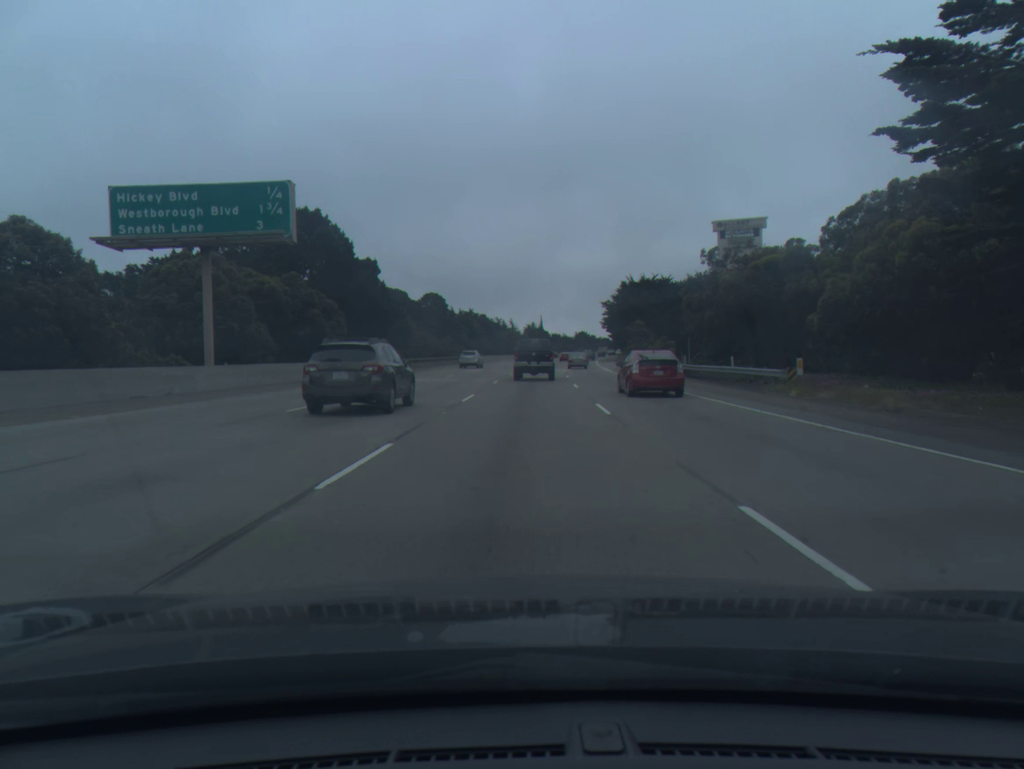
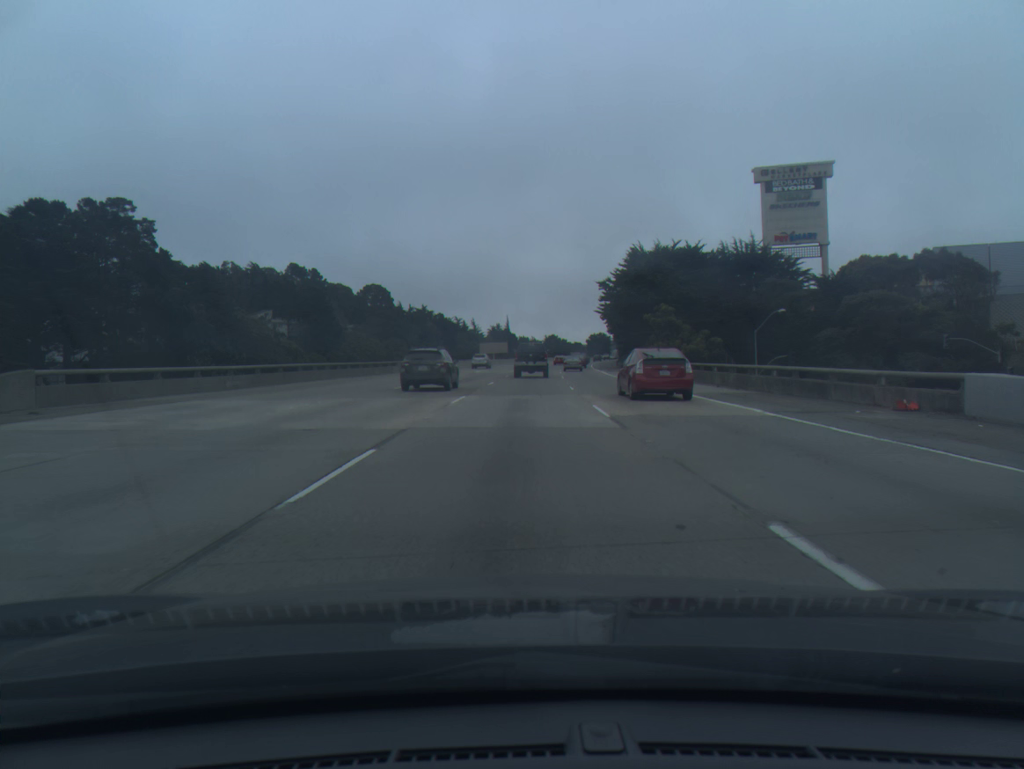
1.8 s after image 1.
(+1.0, +44.5) m; +3°
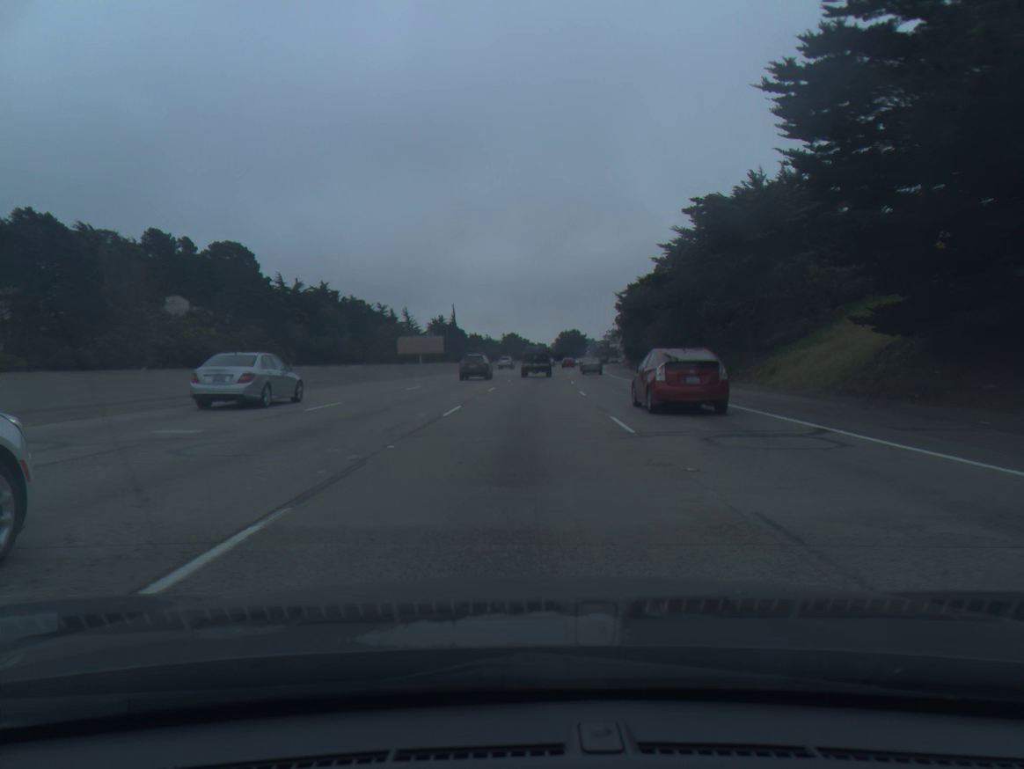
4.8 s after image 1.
(+2.3, +76.6) m; +3°
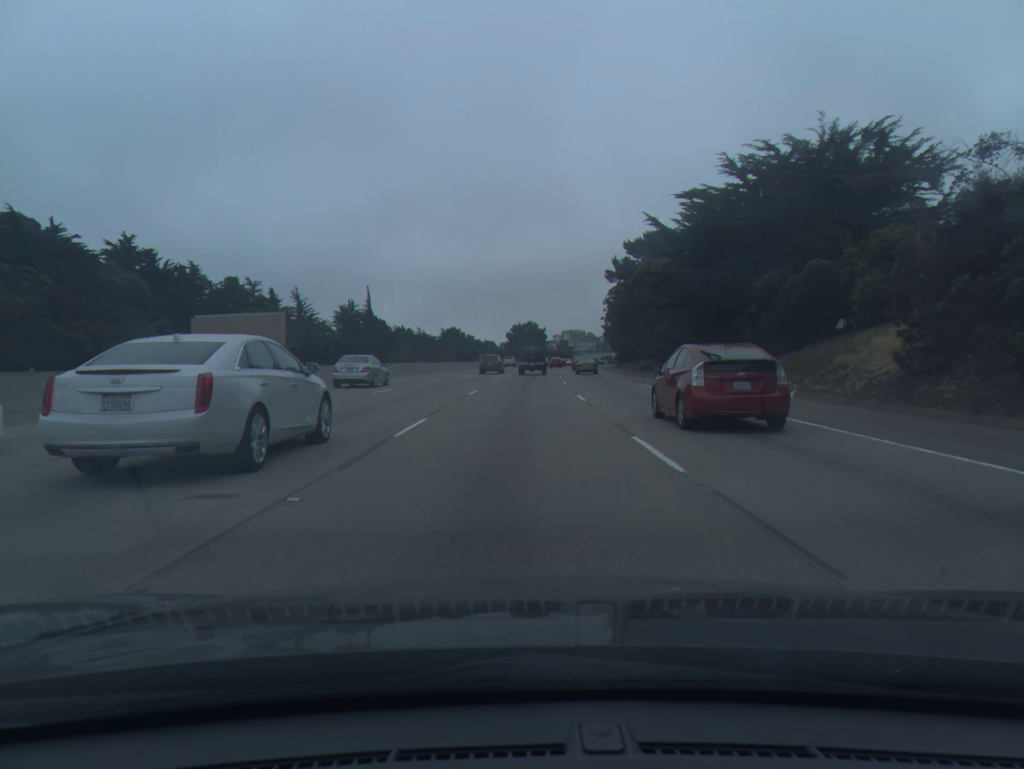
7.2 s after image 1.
(+2.1, +63.3) m; +4°
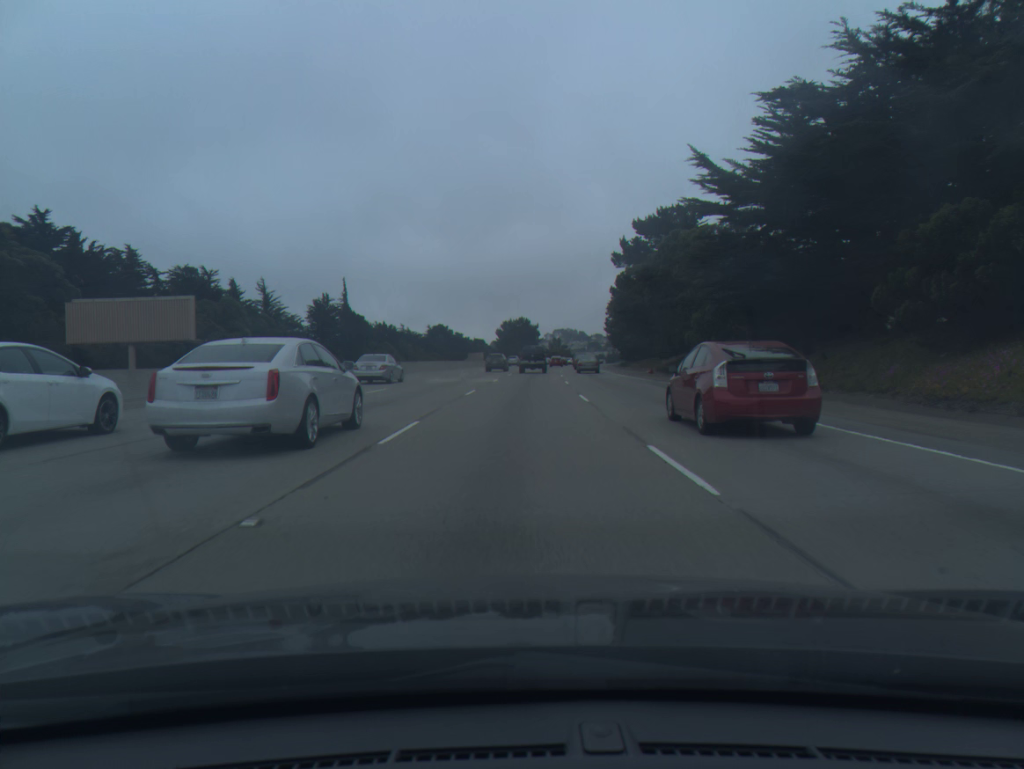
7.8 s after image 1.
(+0.1, +16.0) m; +1°
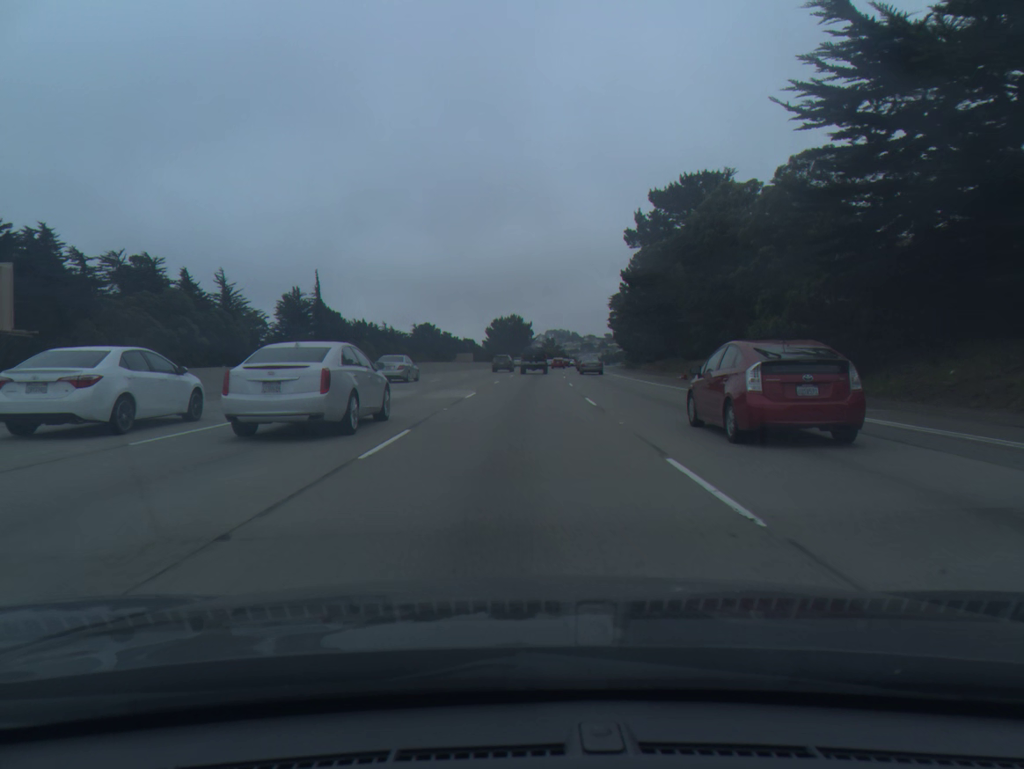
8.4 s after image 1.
(+0.1, +16.0) m; +1°
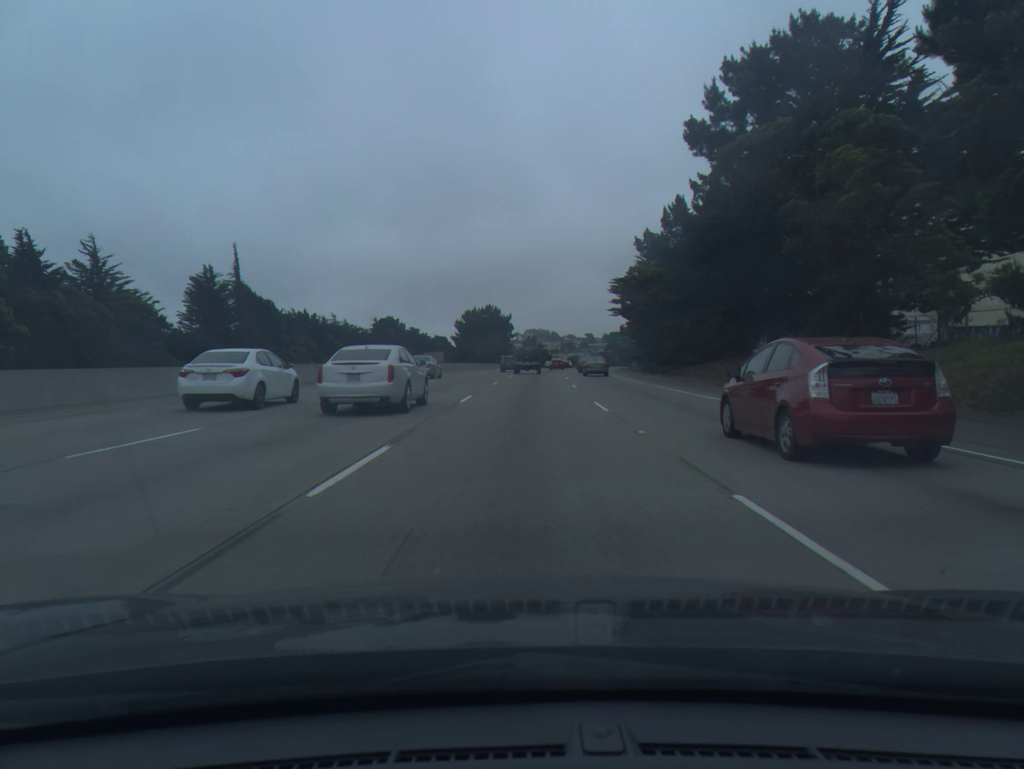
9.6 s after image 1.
(+0.4, +31.8) m; +2°
